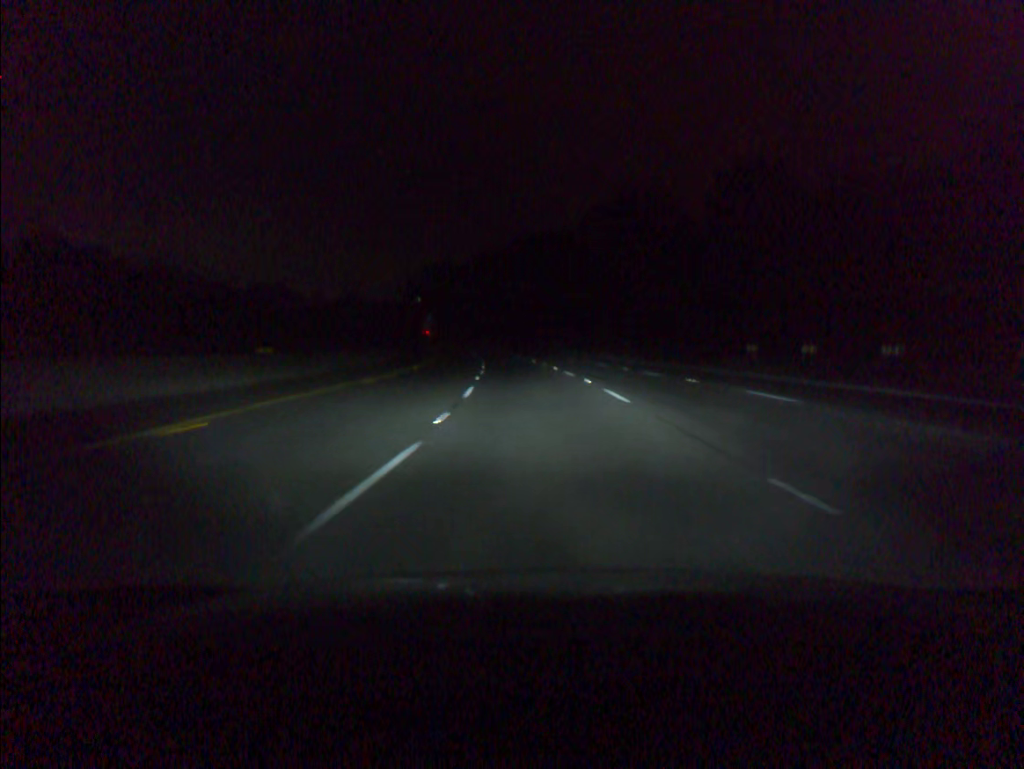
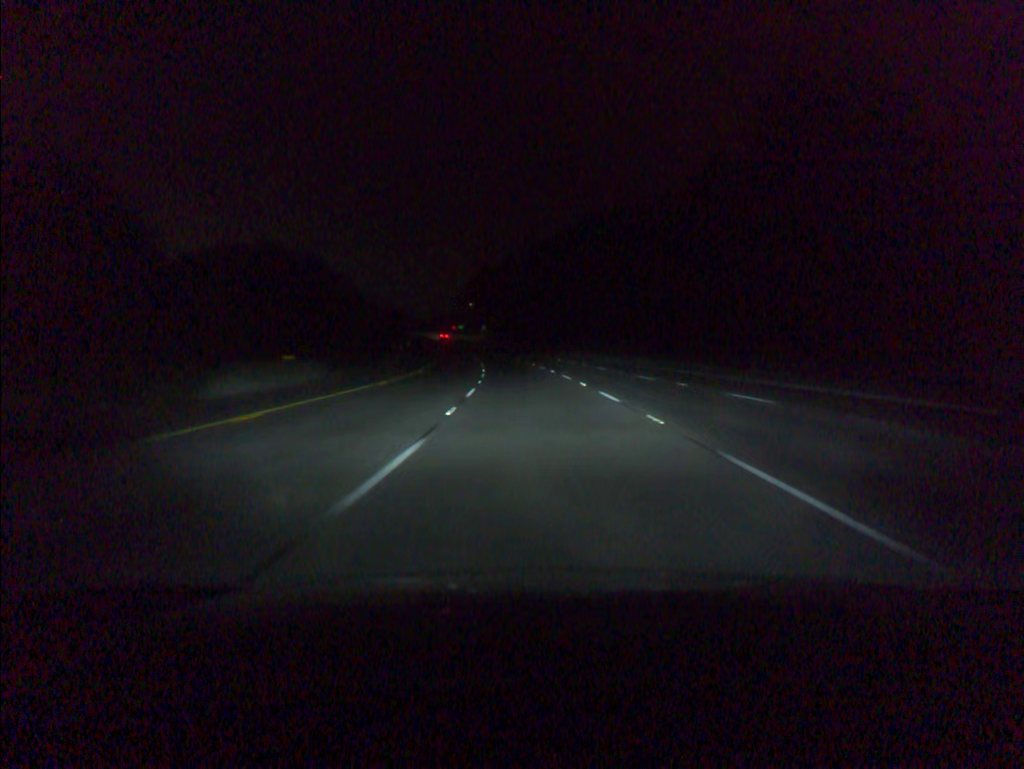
(-2.5, +56.1) m; -5°
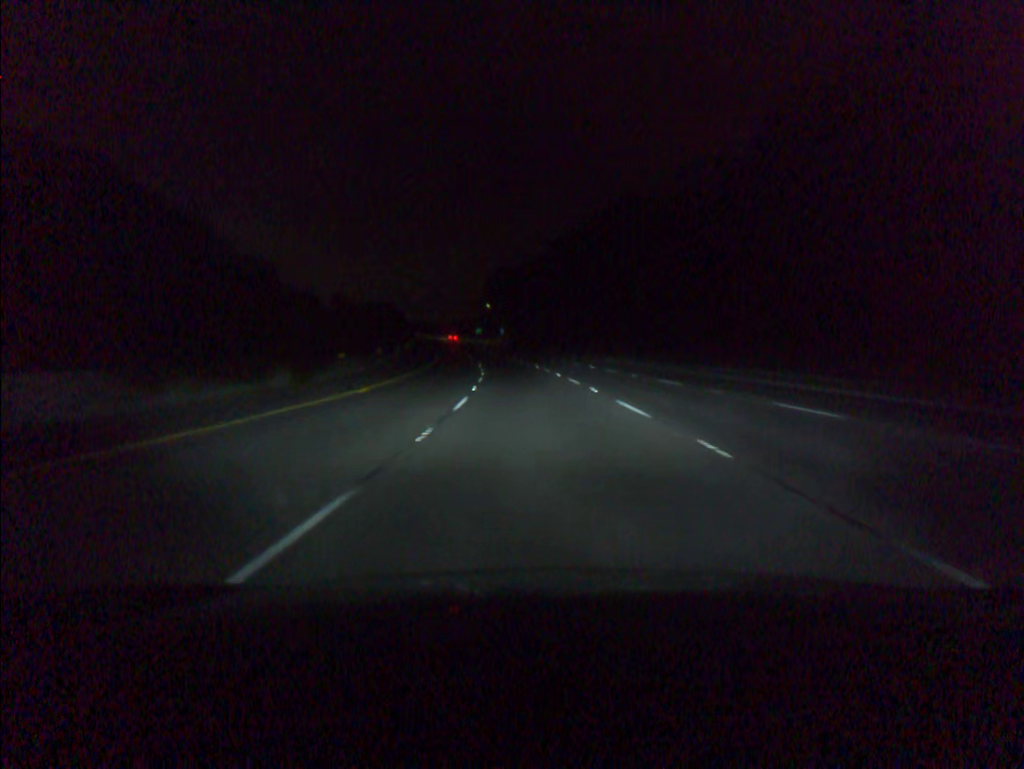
(-0.3, +18.7) m; -2°
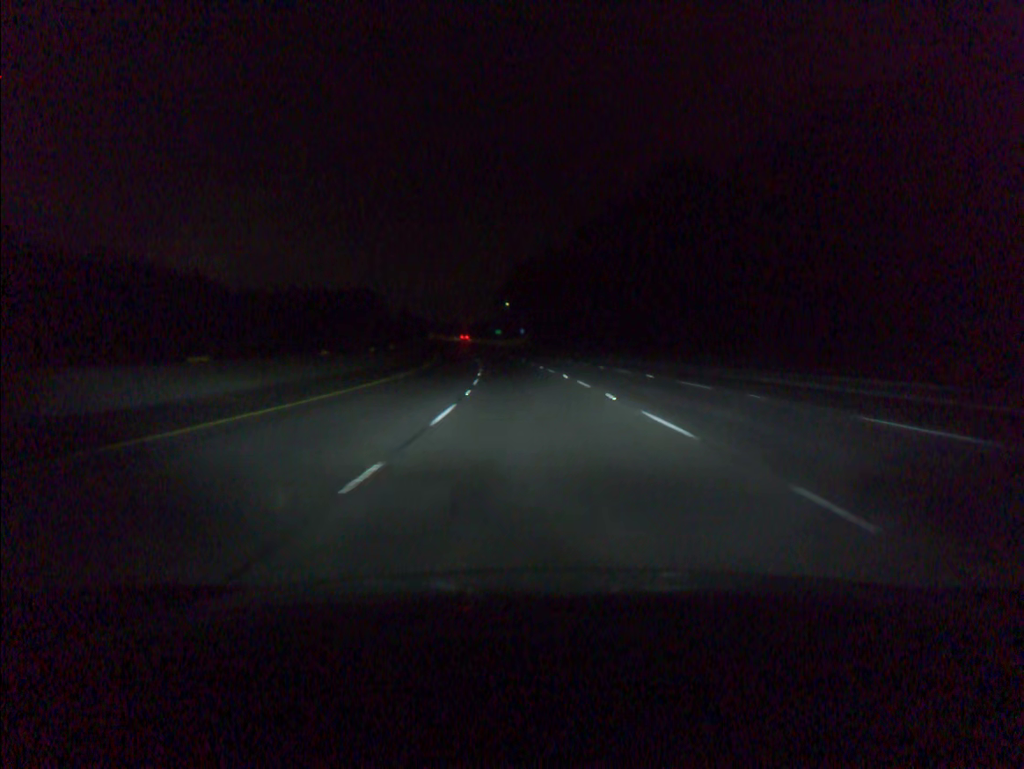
(-0.3, +18.7) m; -2°
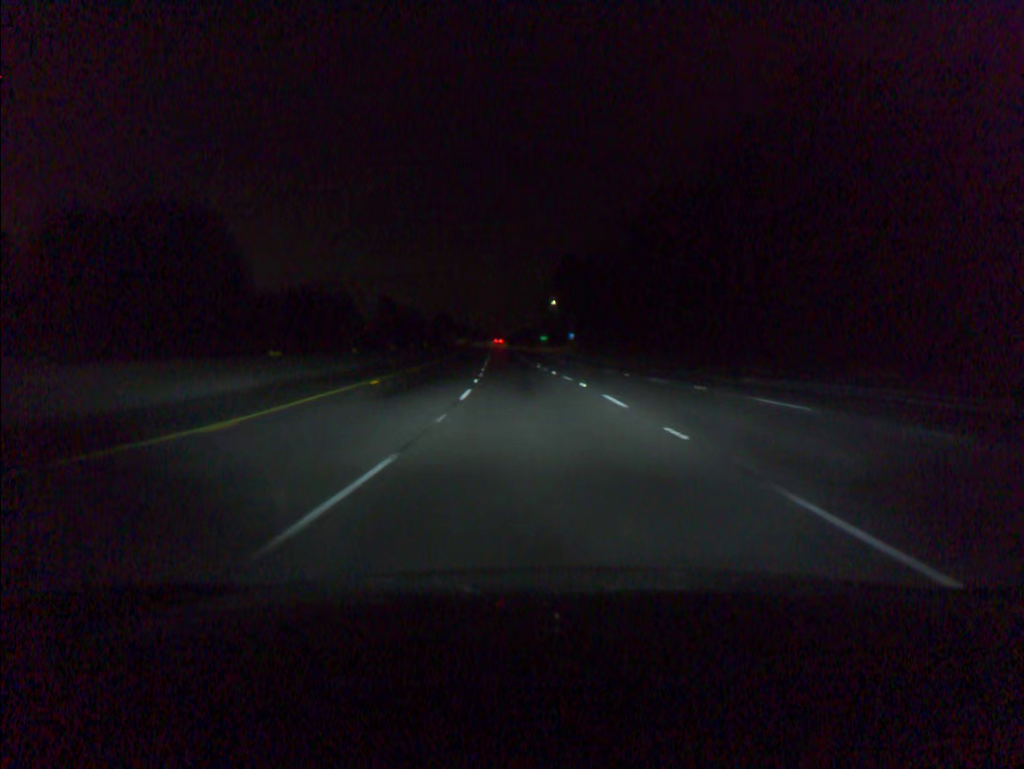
(-1.1, +37.3) m; -3°
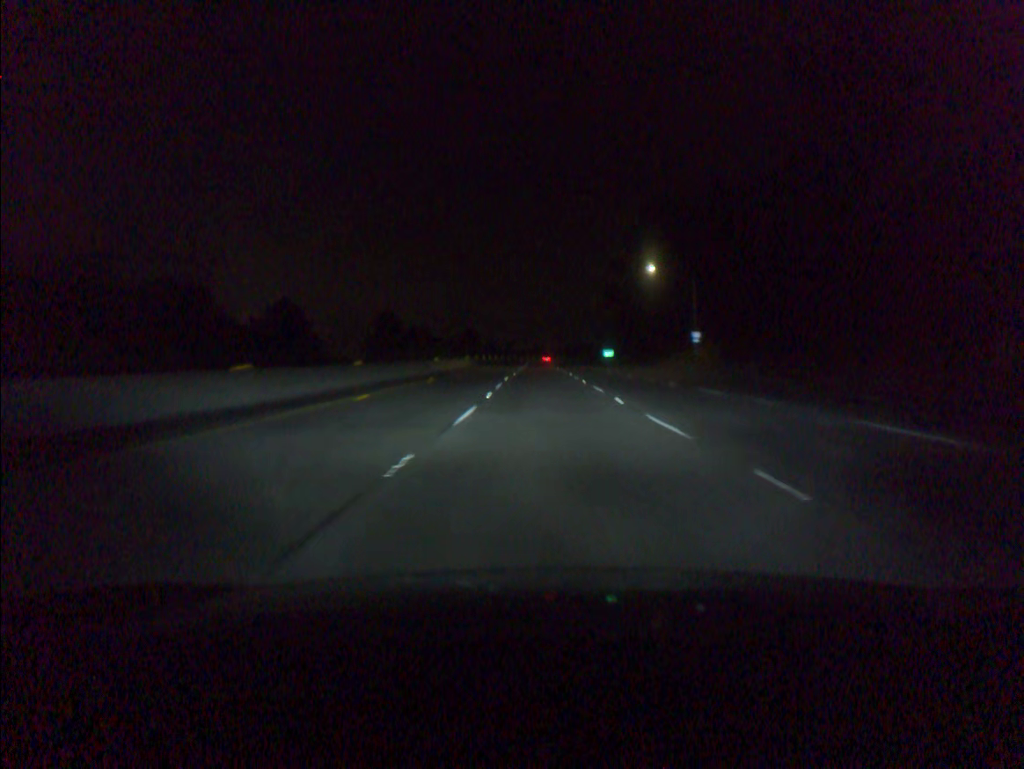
(-4.3, +92.8) m; -3°
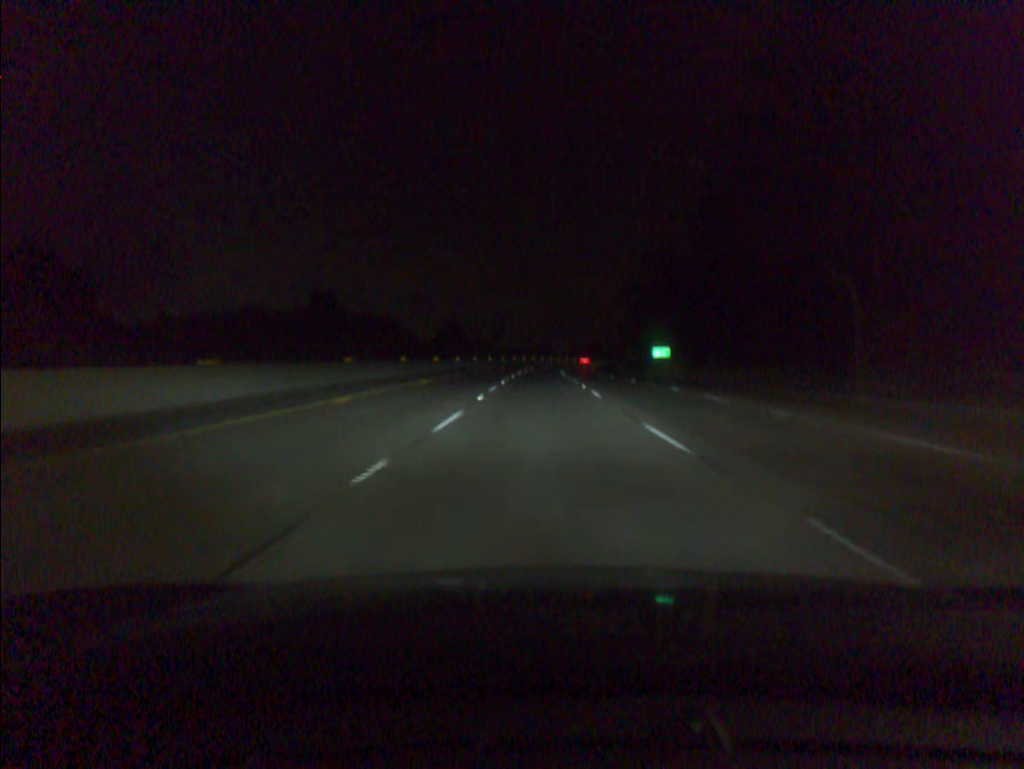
(-0.1, +74.3) m; 0°
